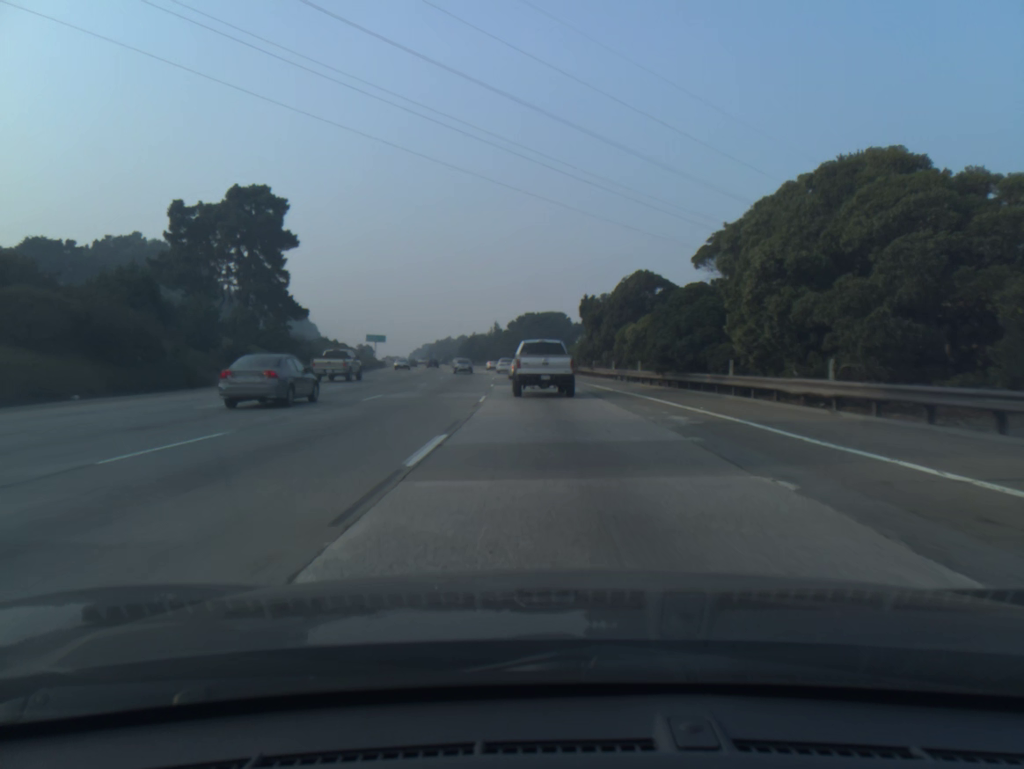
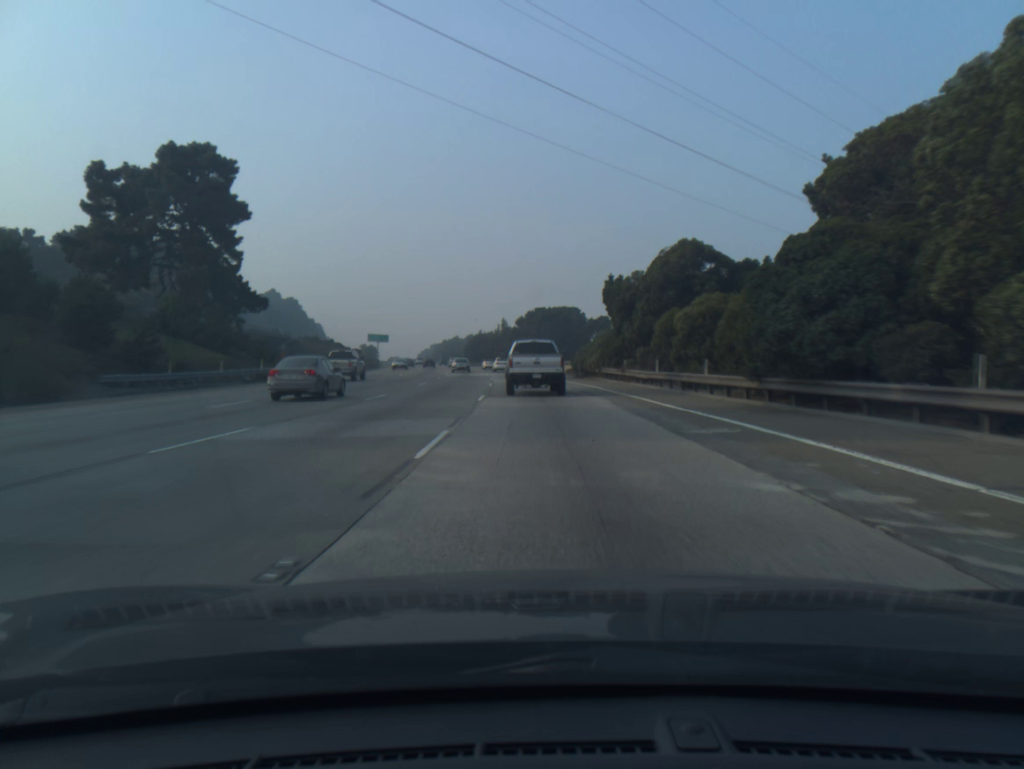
(-0.1, +13.6) m; -1°
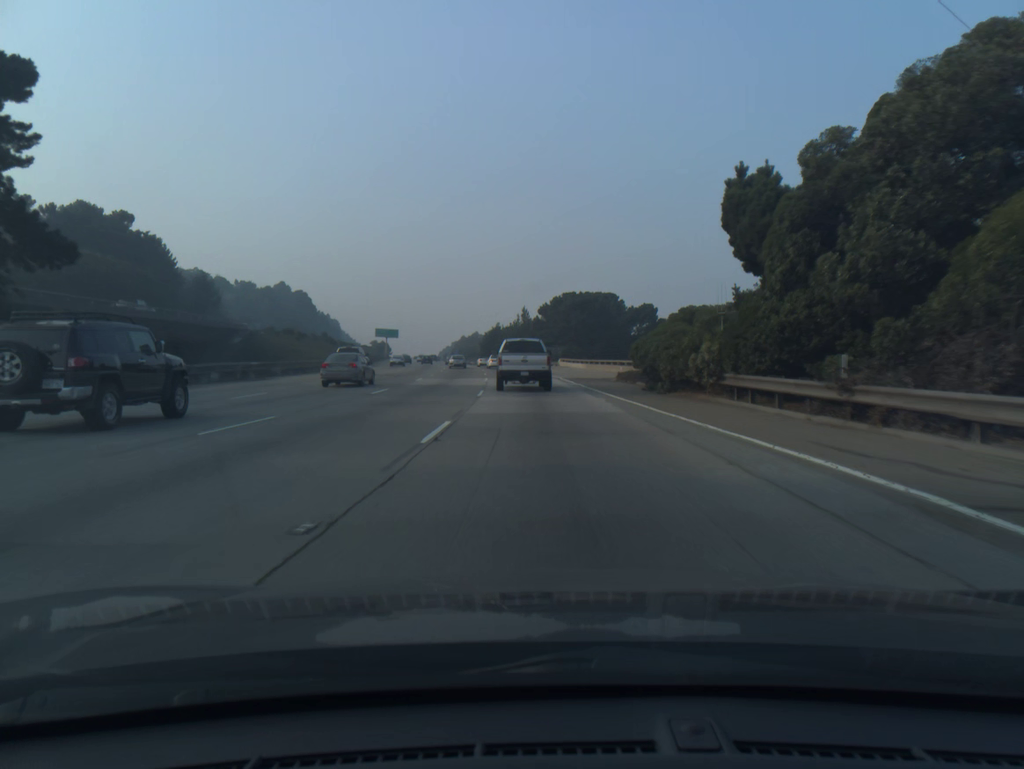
(-0.4, +27.6) m; -2°
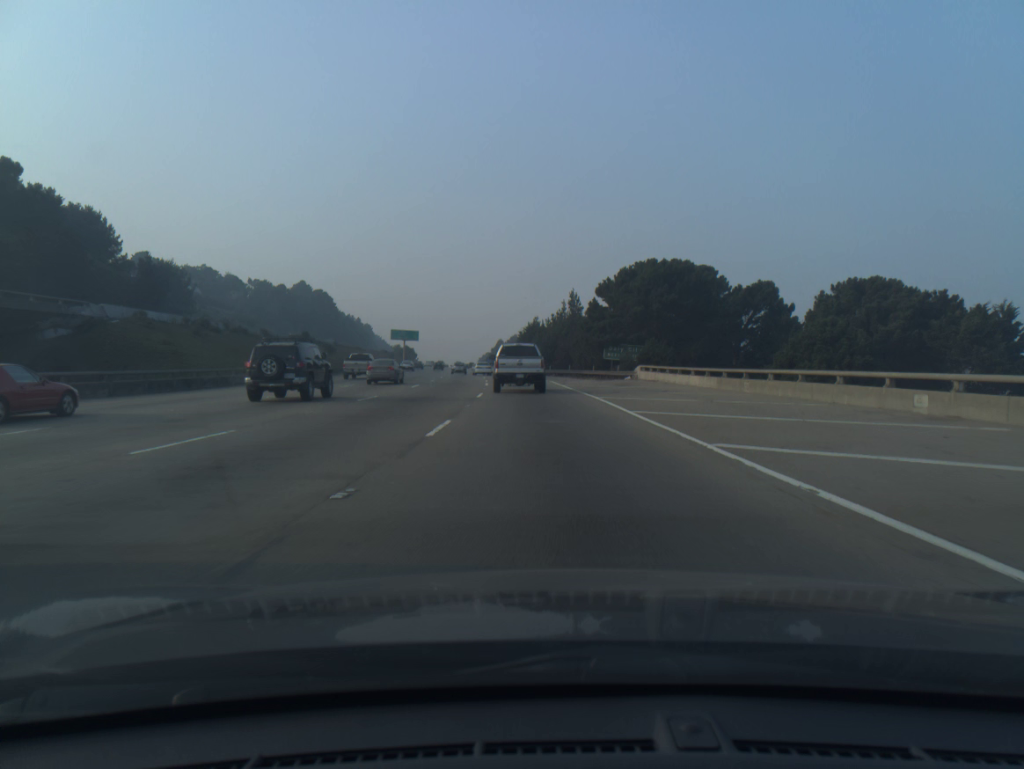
(-1.2, +42.1) m; -3°
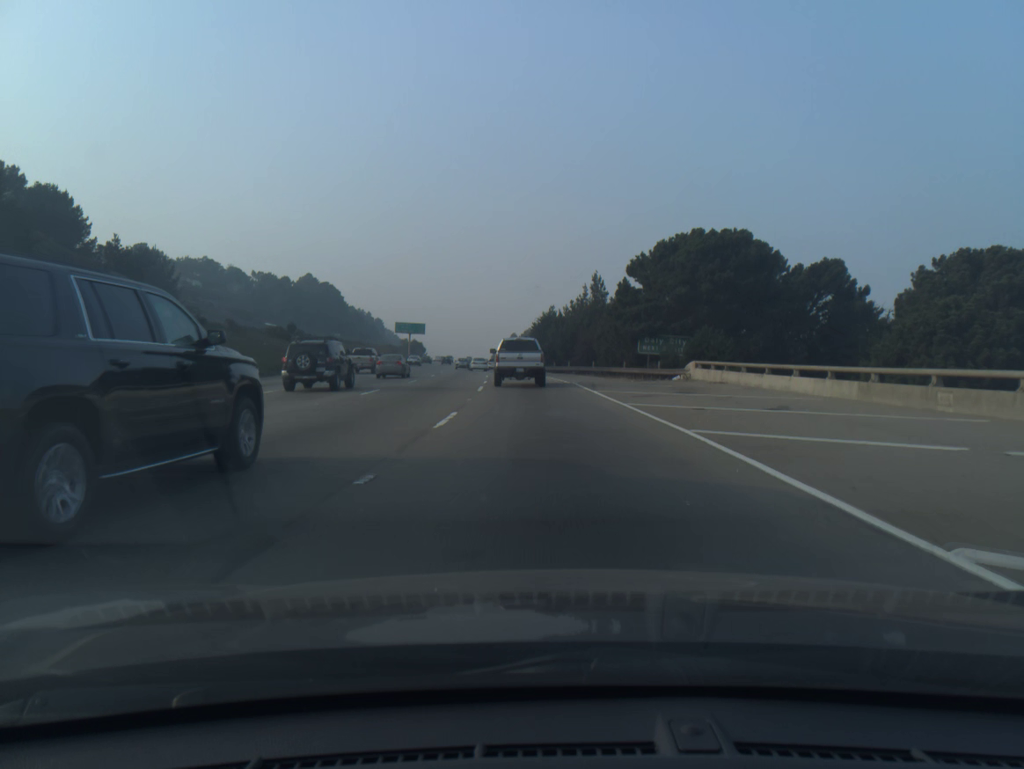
(-0.1, +14.1) m; -1°
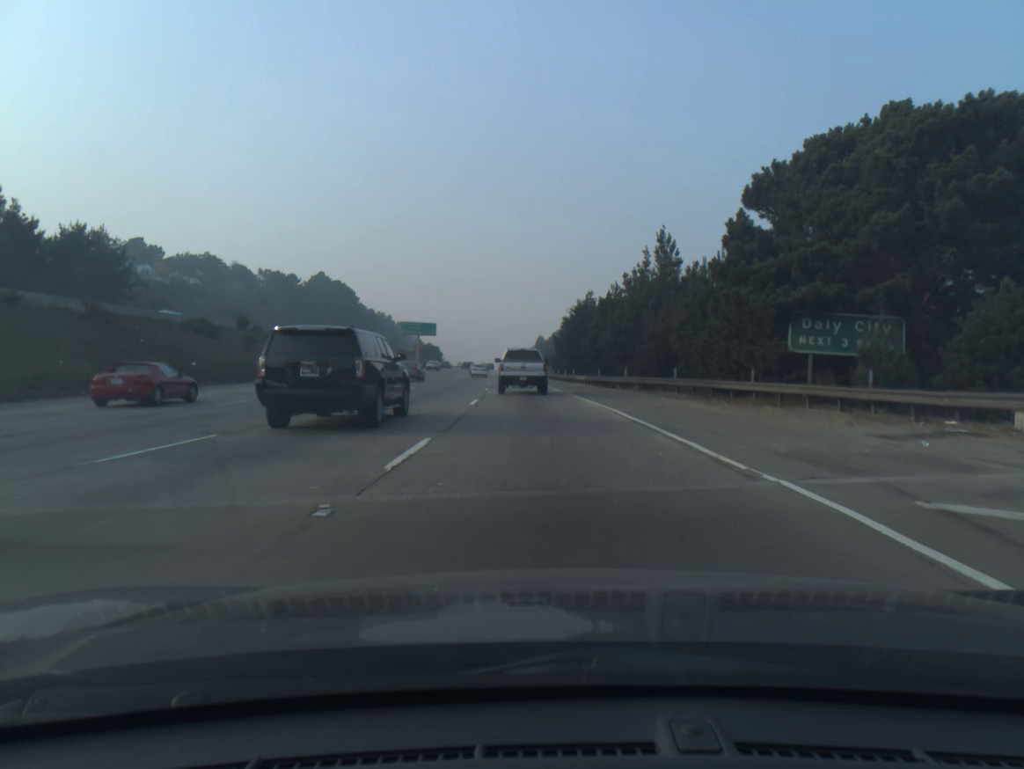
(-0.5, +28.2) m; -2°
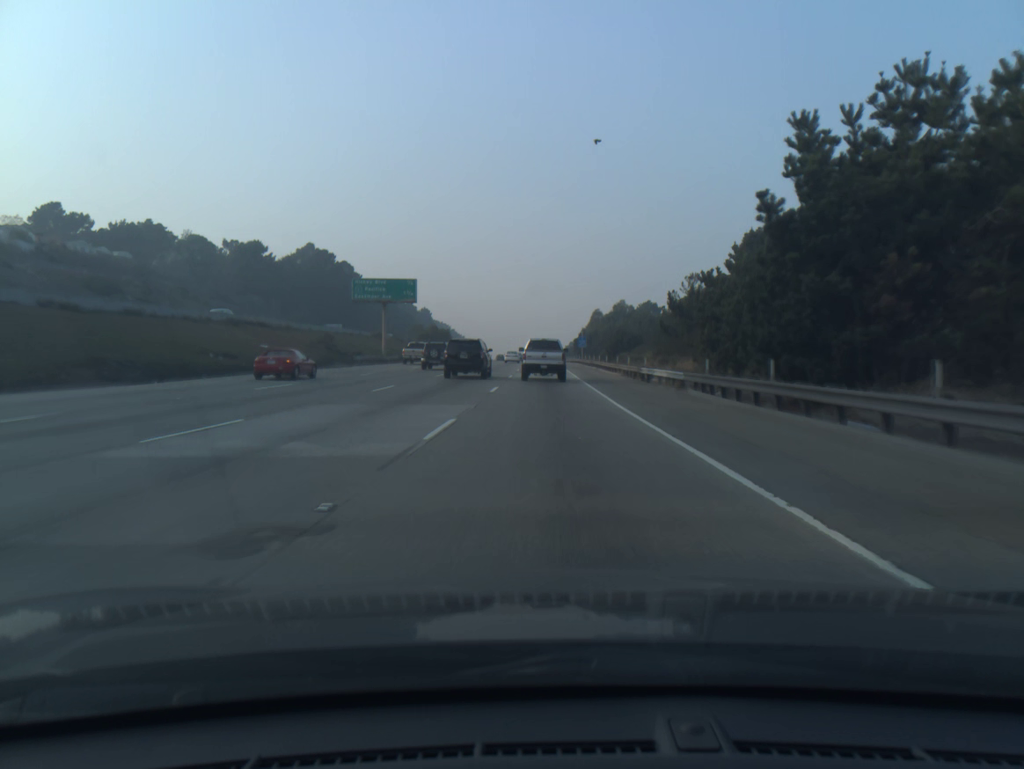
(-2.7, +70.4) m; -3°
